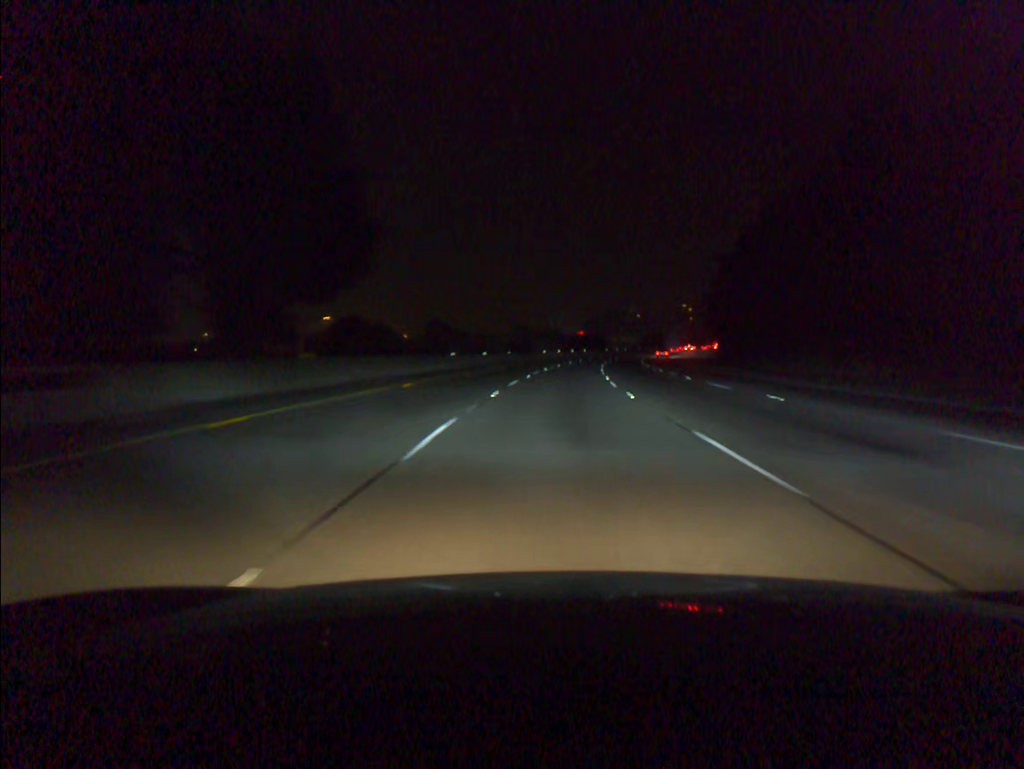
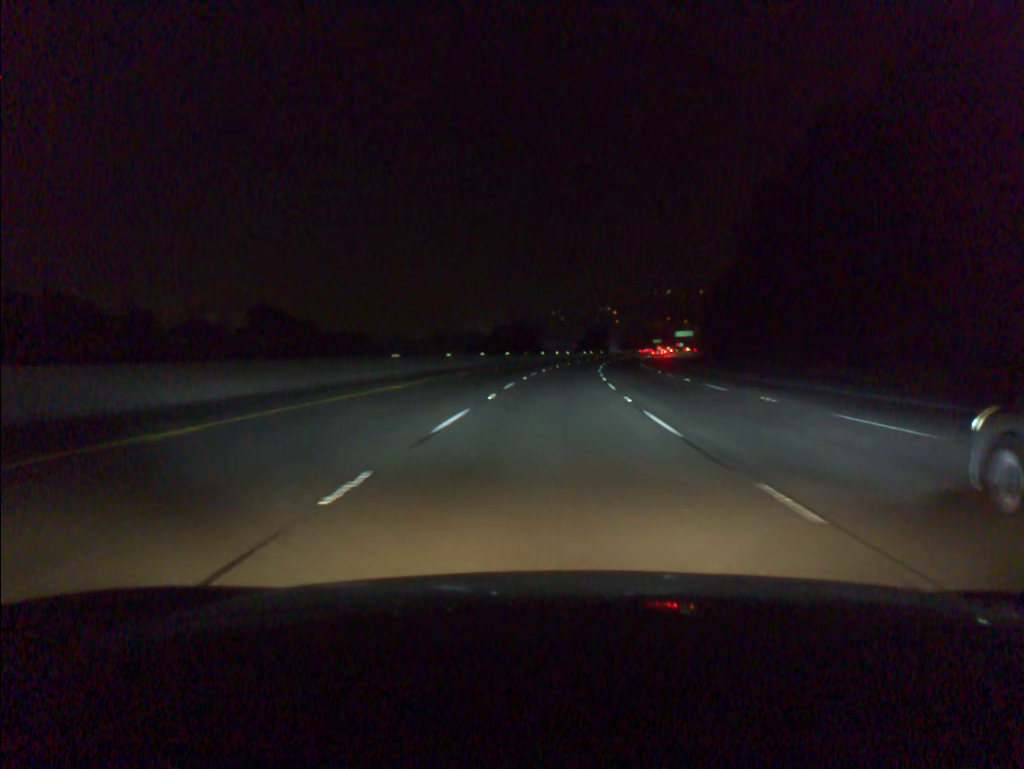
(+3.9, +73.8) m; +6°
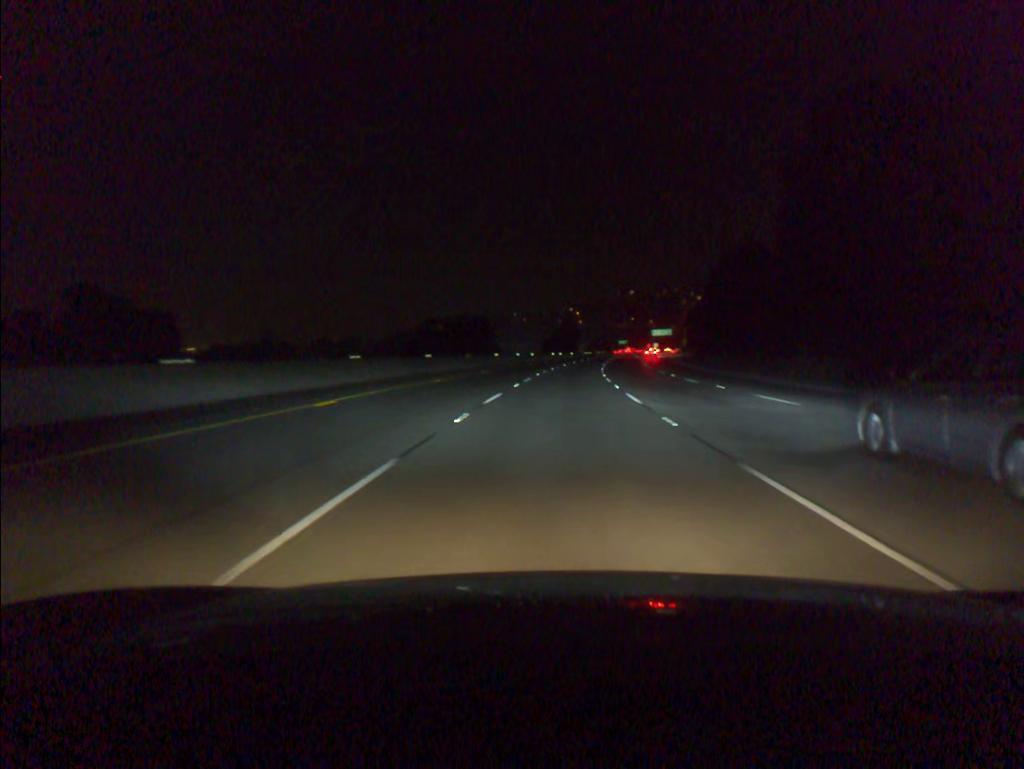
(+0.9, +37.0) m; +3°
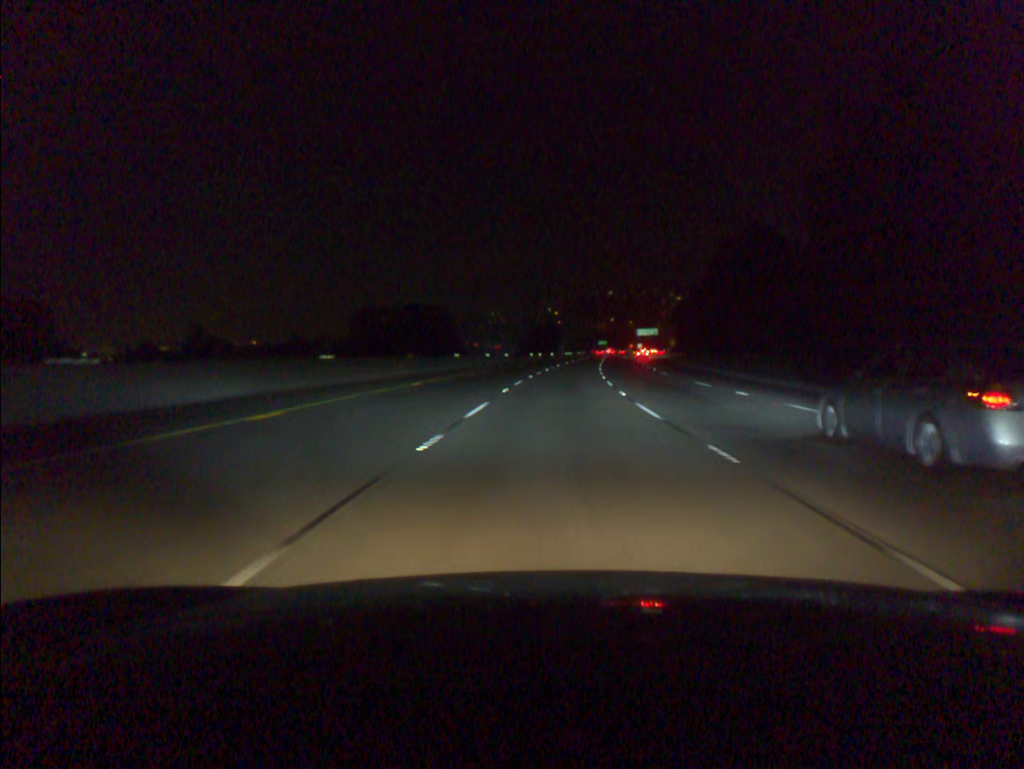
(+0.2, +18.4) m; +2°
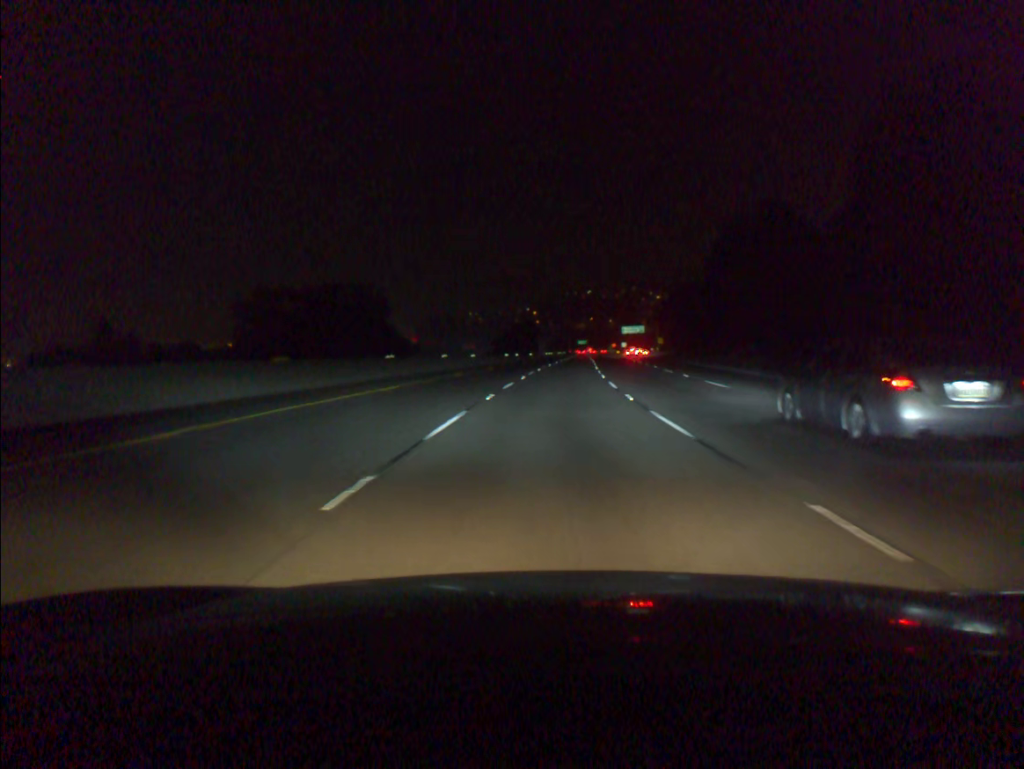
(+0.3, +18.4) m; +2°
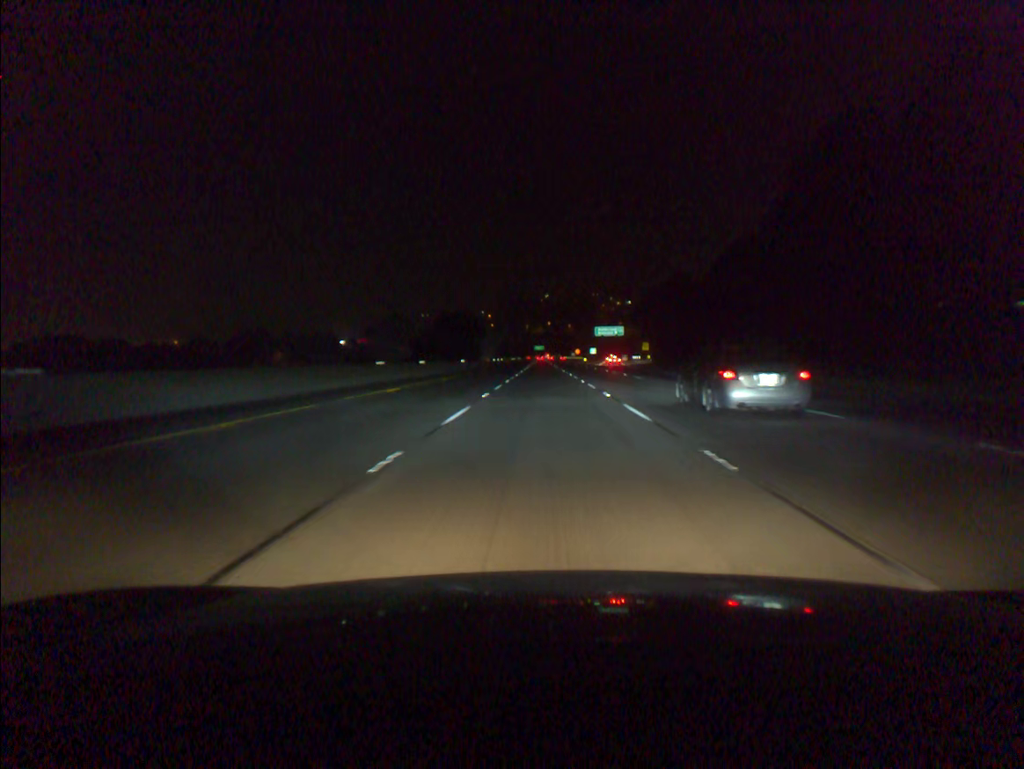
(+1.8, +55.4) m; +3°
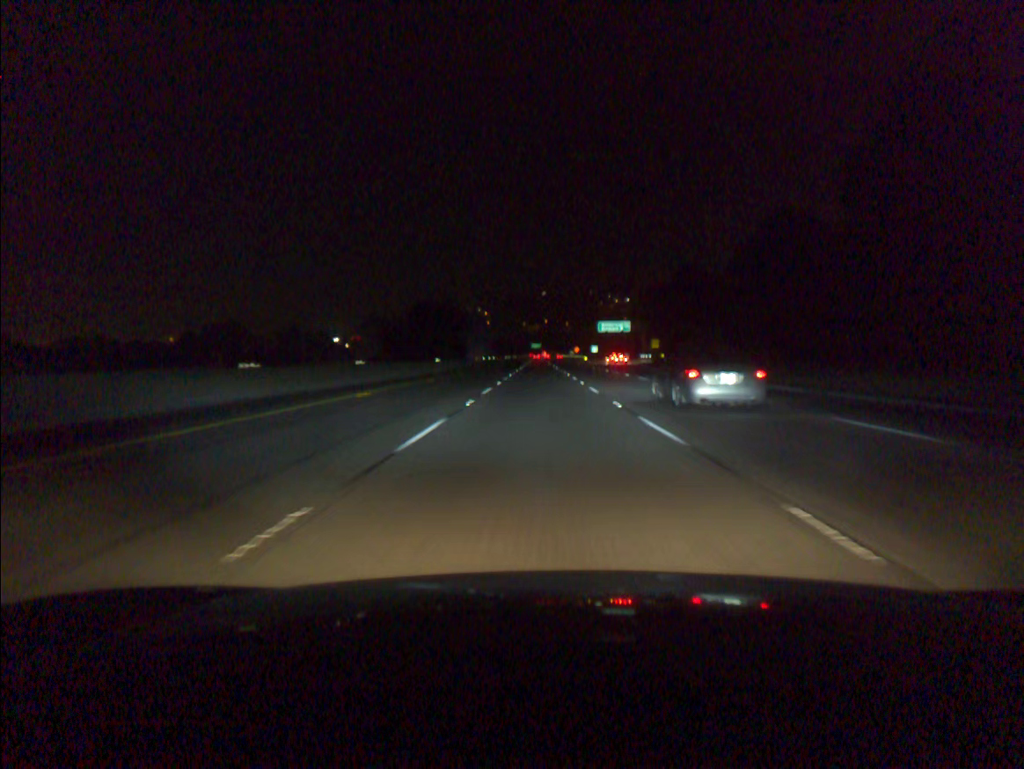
(+0.1, +18.5) m; 0°
